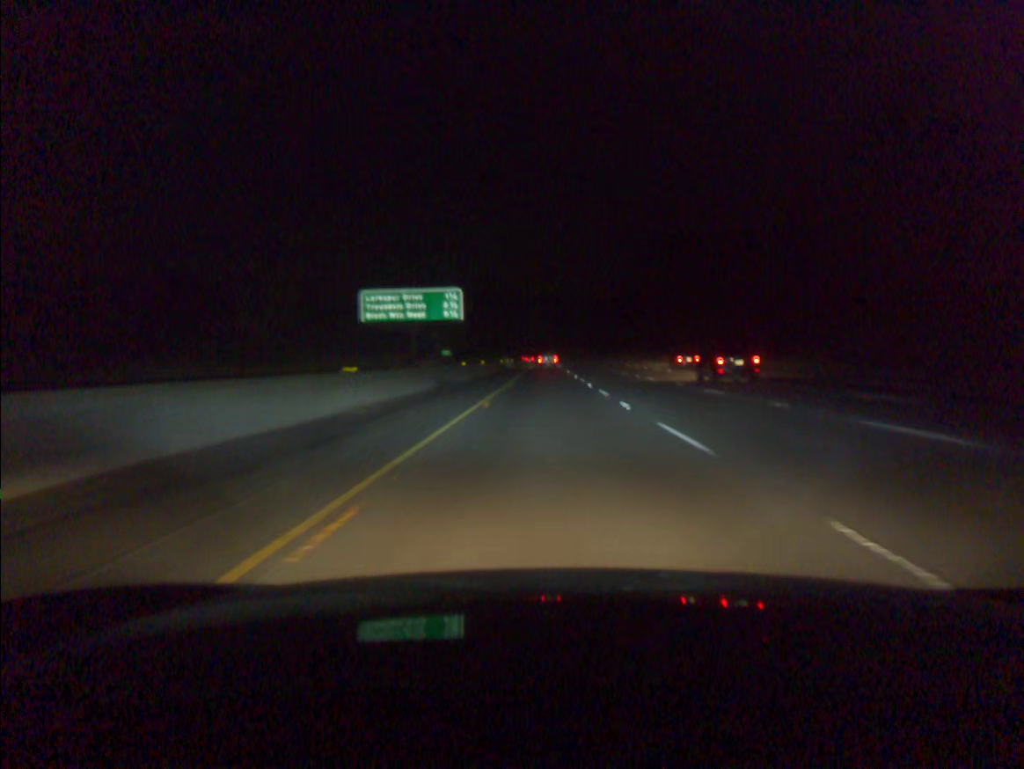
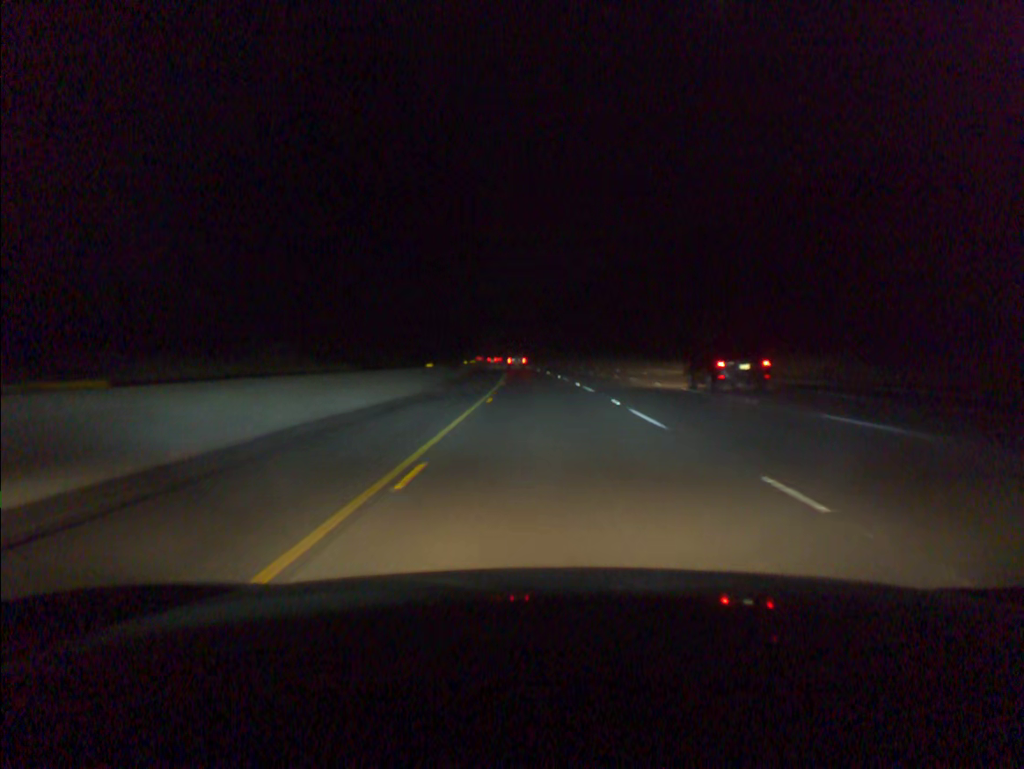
(+0.3, +100.0) m; 0°
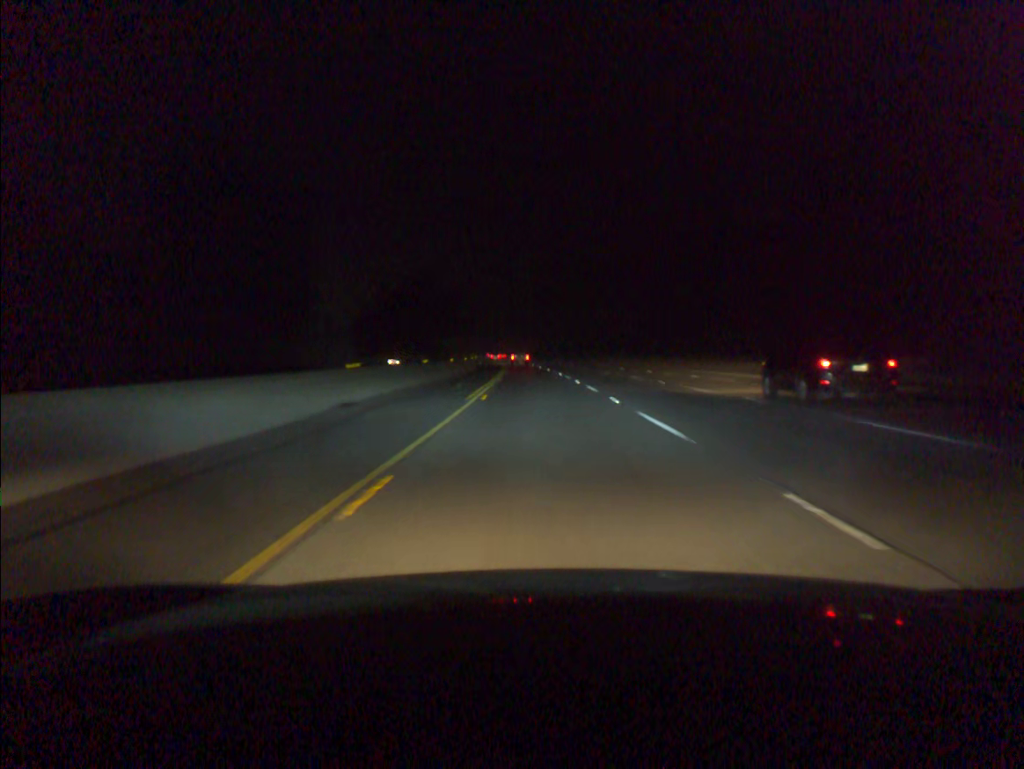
(-3.5, +103.2) m; -4°
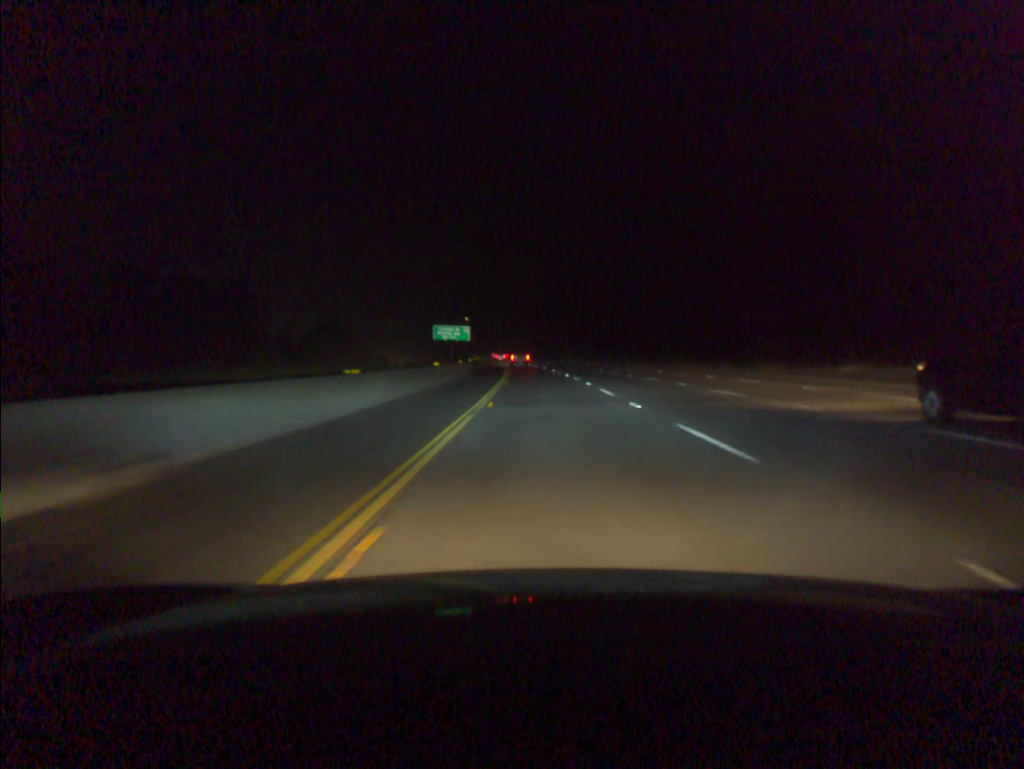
(-4.0, +103.8) m; -4°
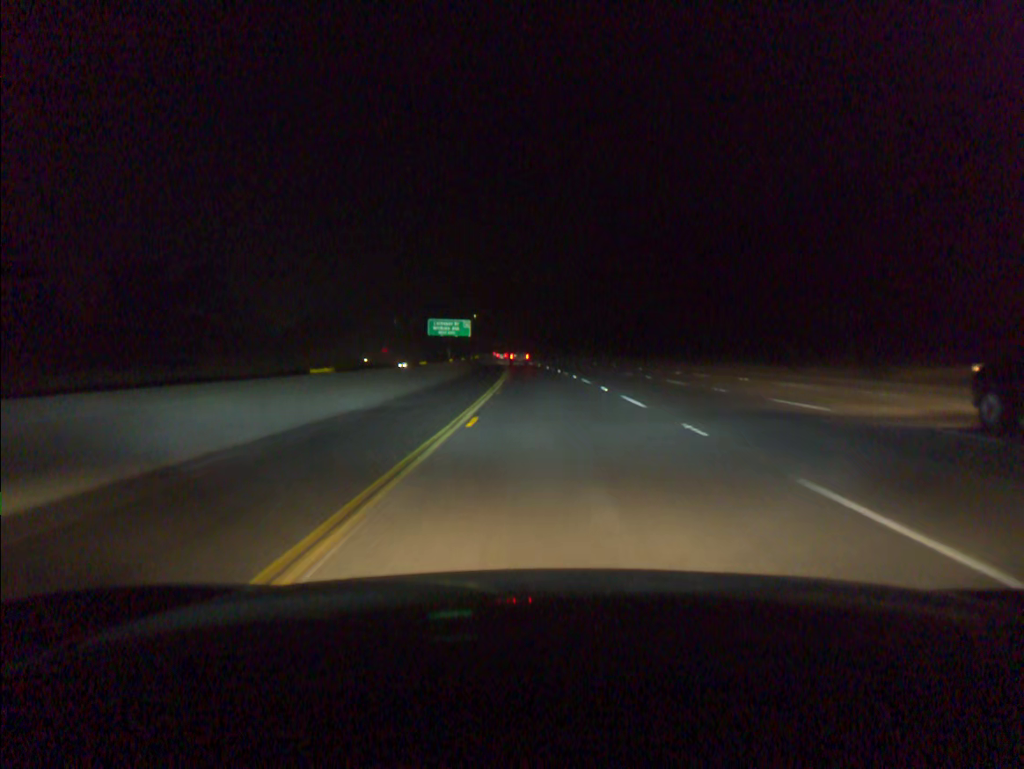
(-0.2, +20.7) m; -1°
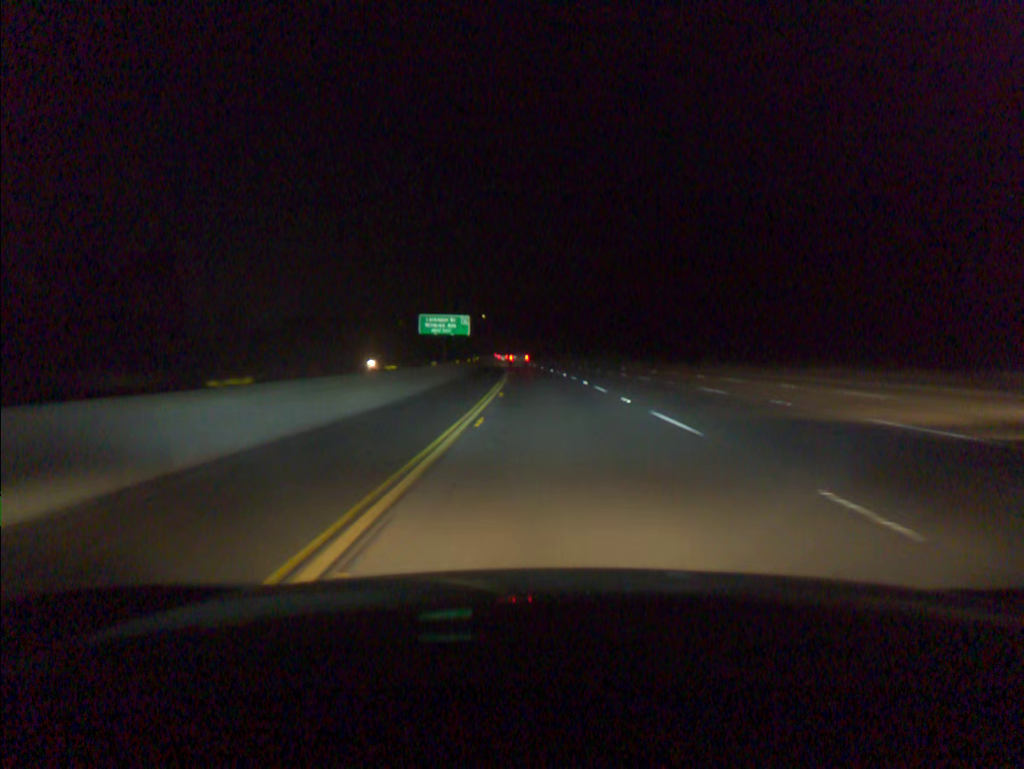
(-0.1, +20.7) m; -1°
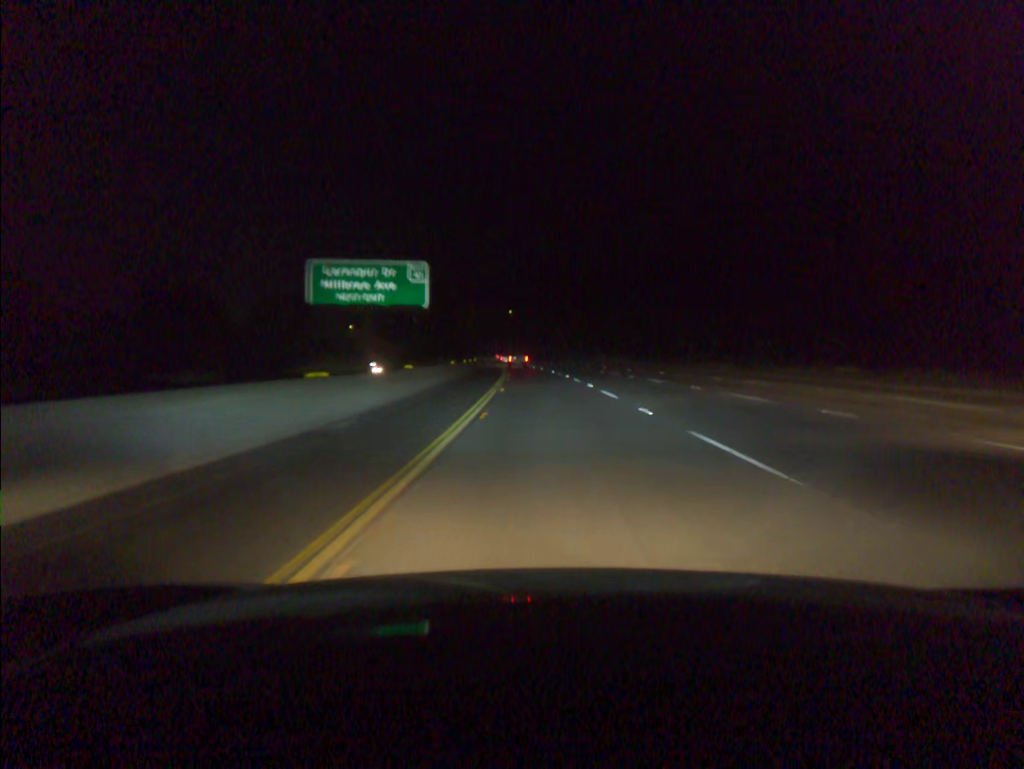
(-1.3, +62.0) m; -2°
